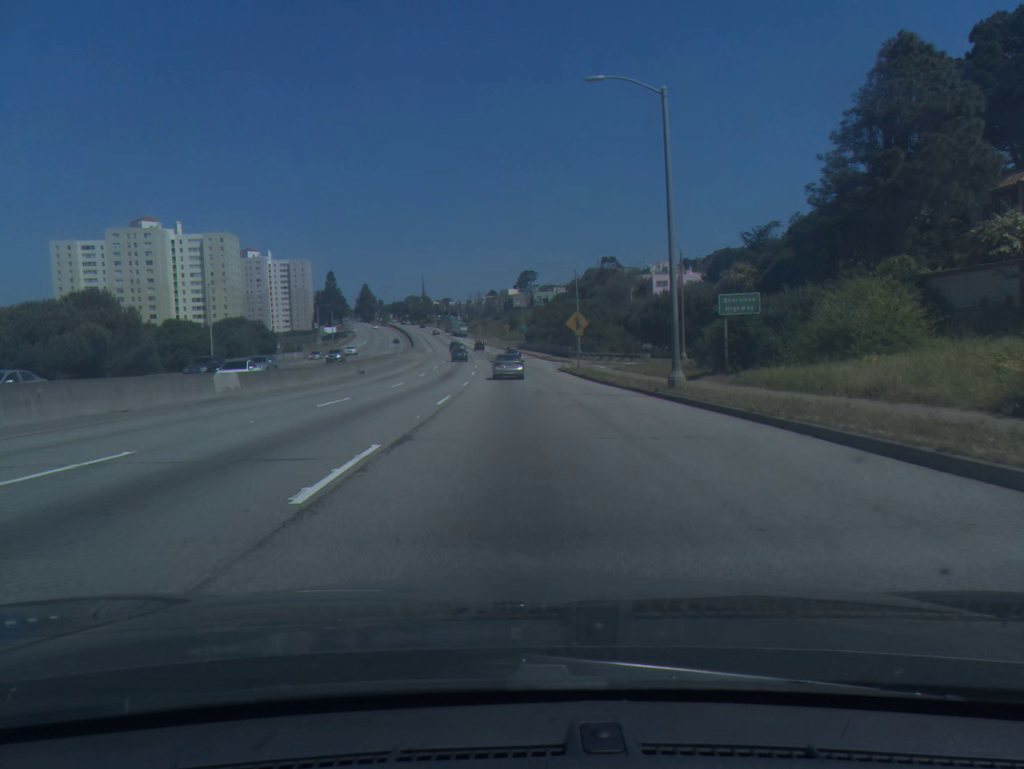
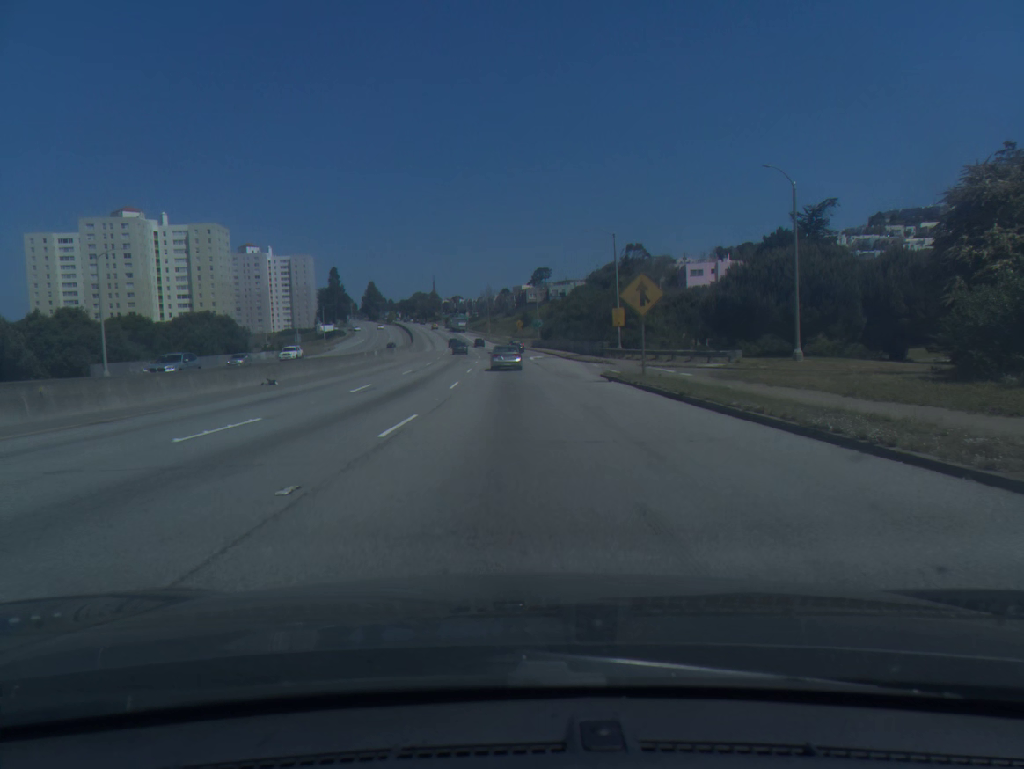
(-0.2, +23.9) m; -1°
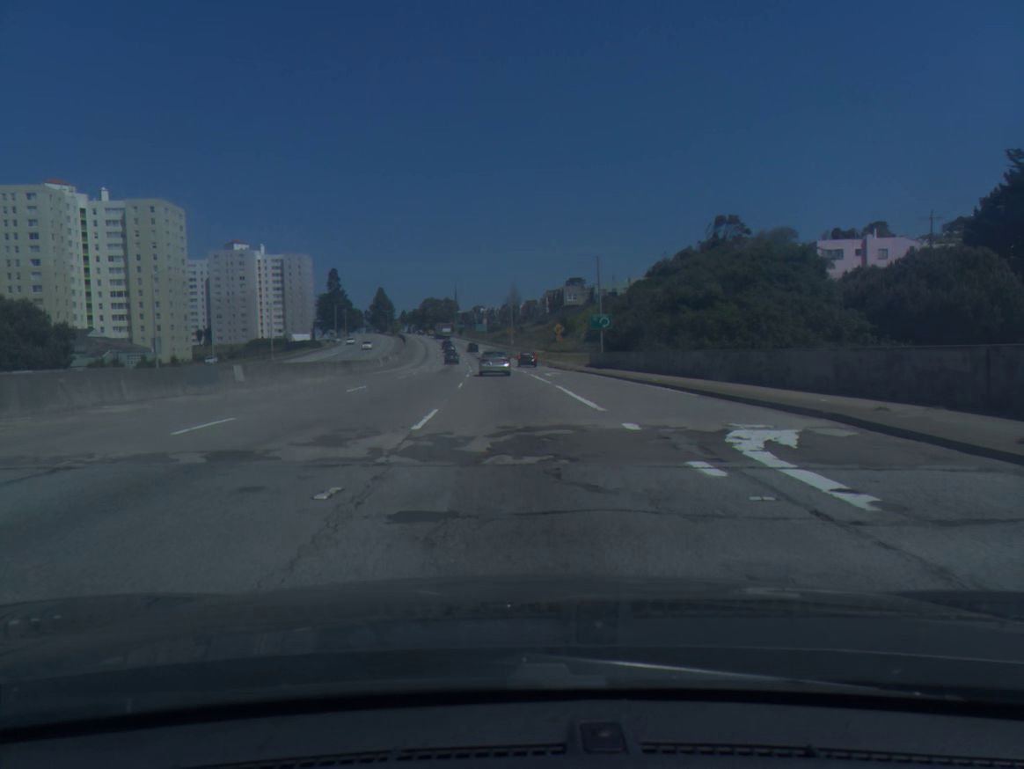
(-1.5, +59.3) m; -2°
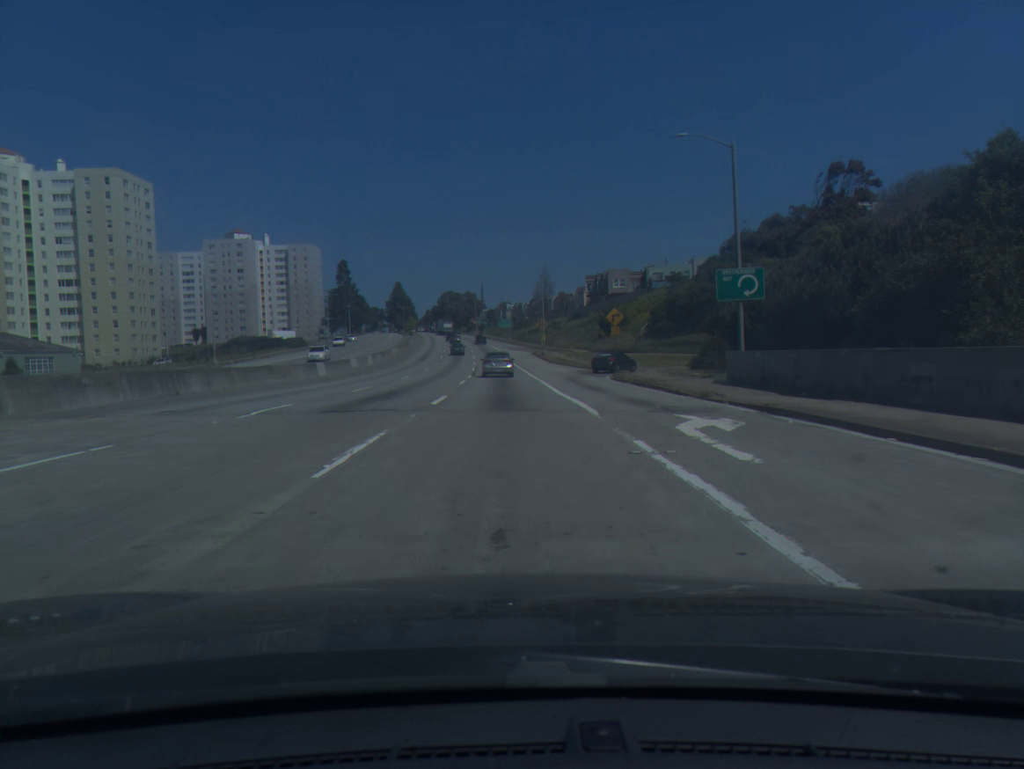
(-0.5, +35.2) m; -2°
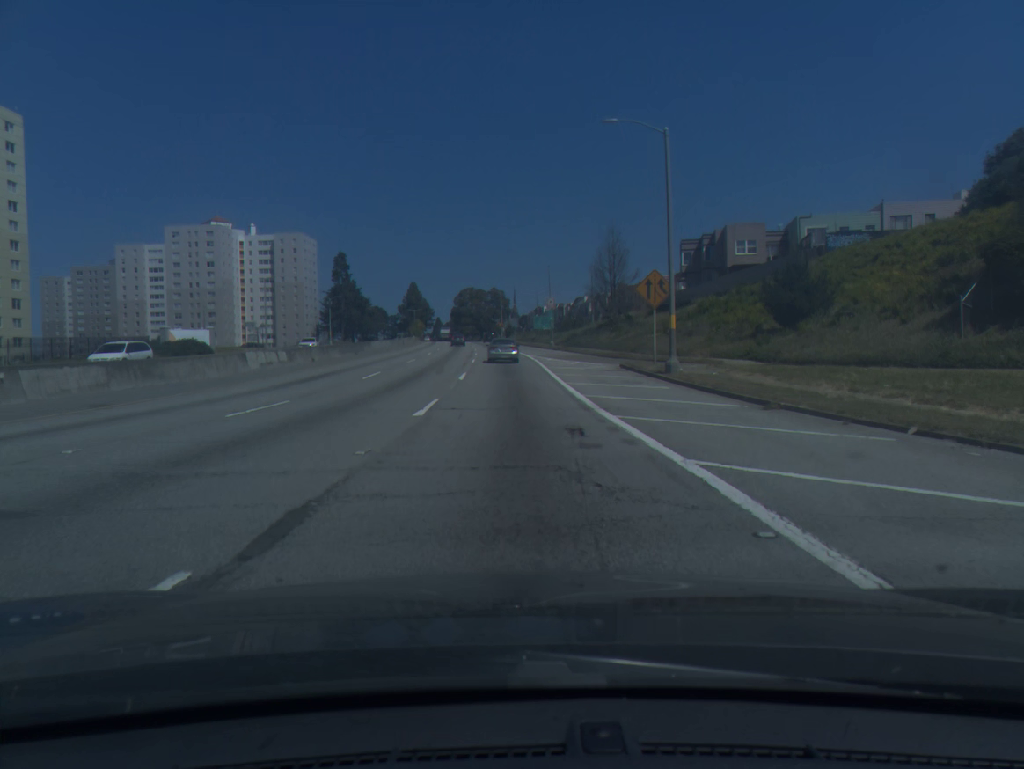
(-1.5, +58.2) m; -2°
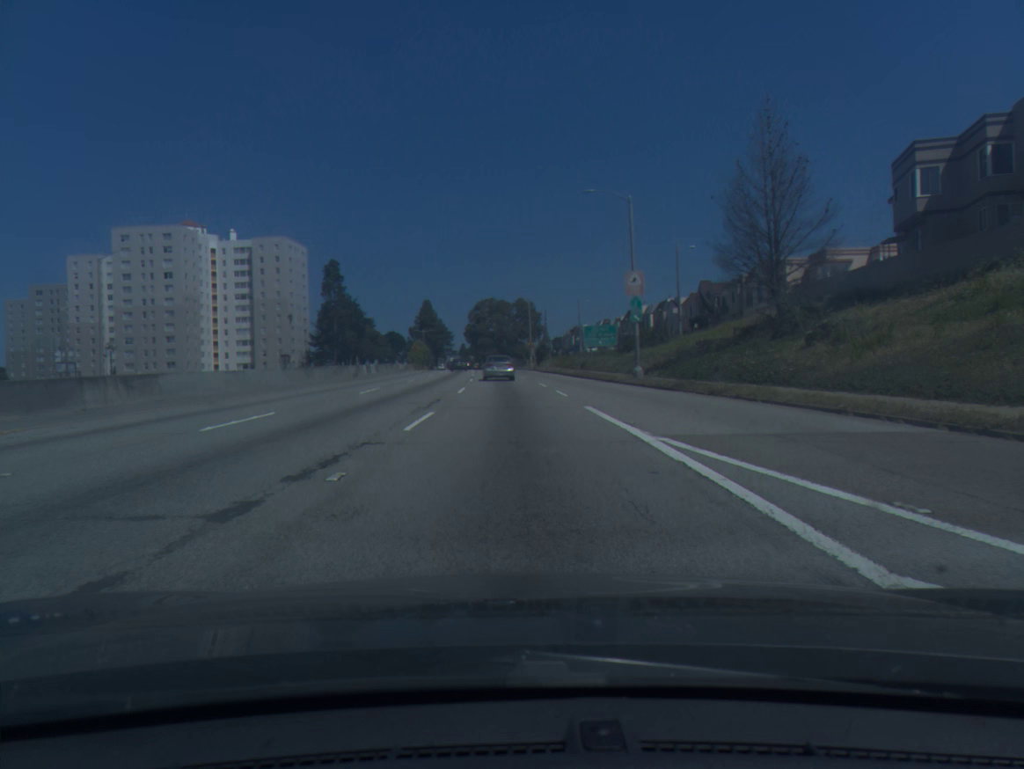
(-0.8, +45.9) m; -2°
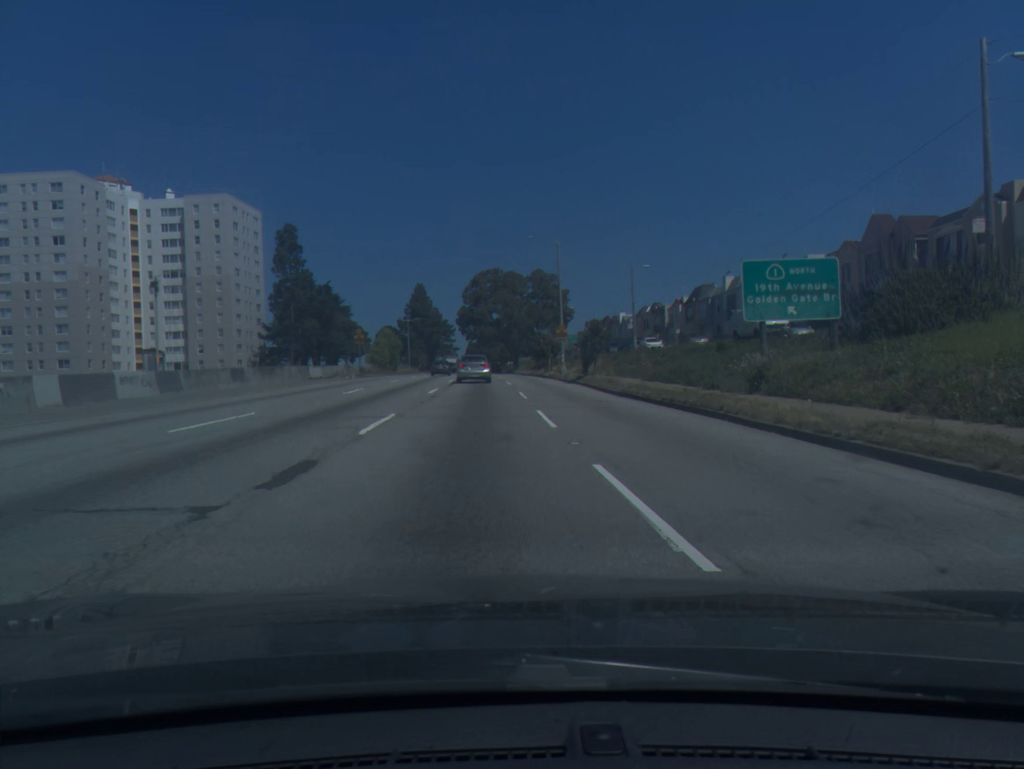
(-0.7, +44.7) m; -1°
